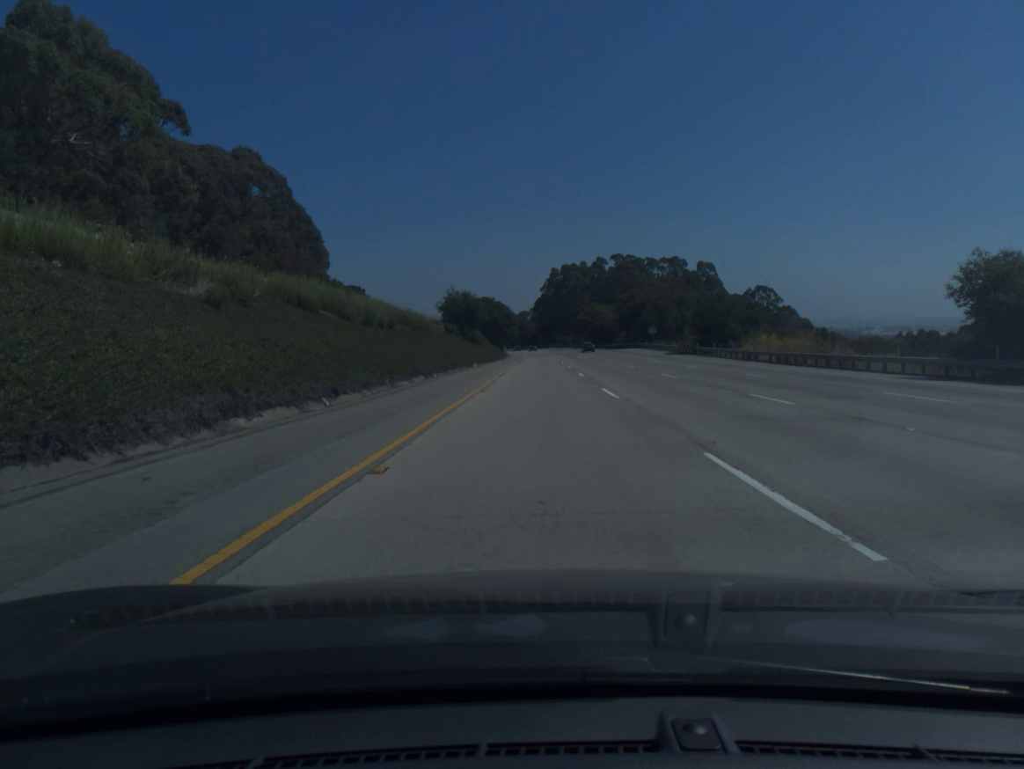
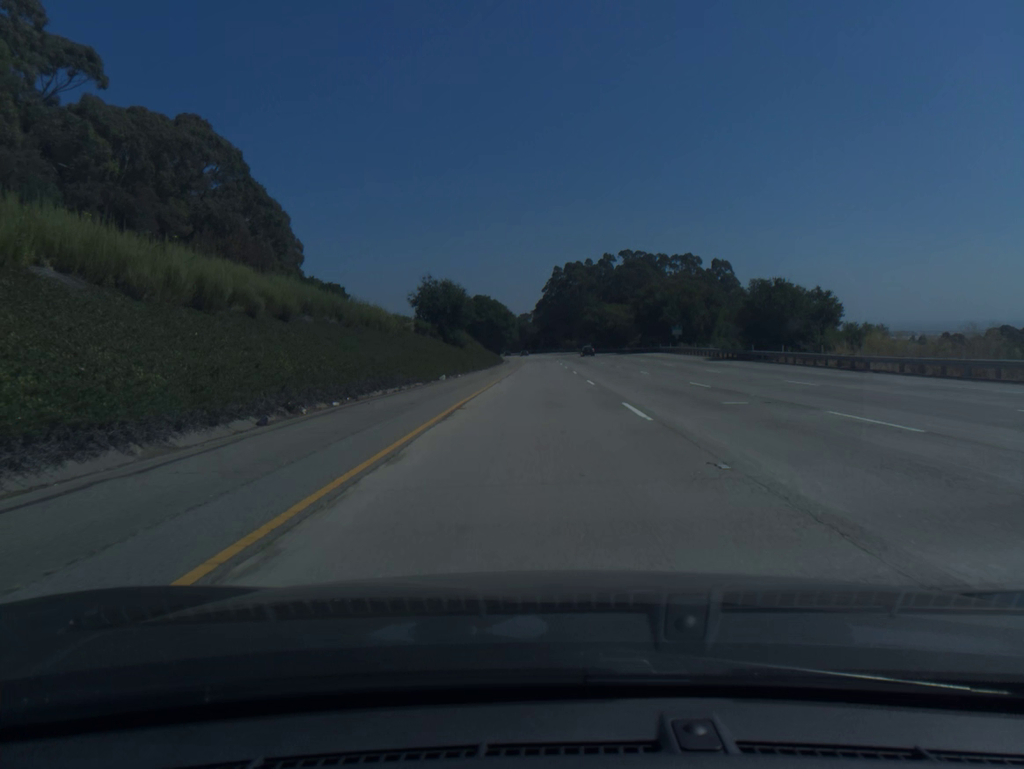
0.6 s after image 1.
(0.0, +20.5) m; 0°
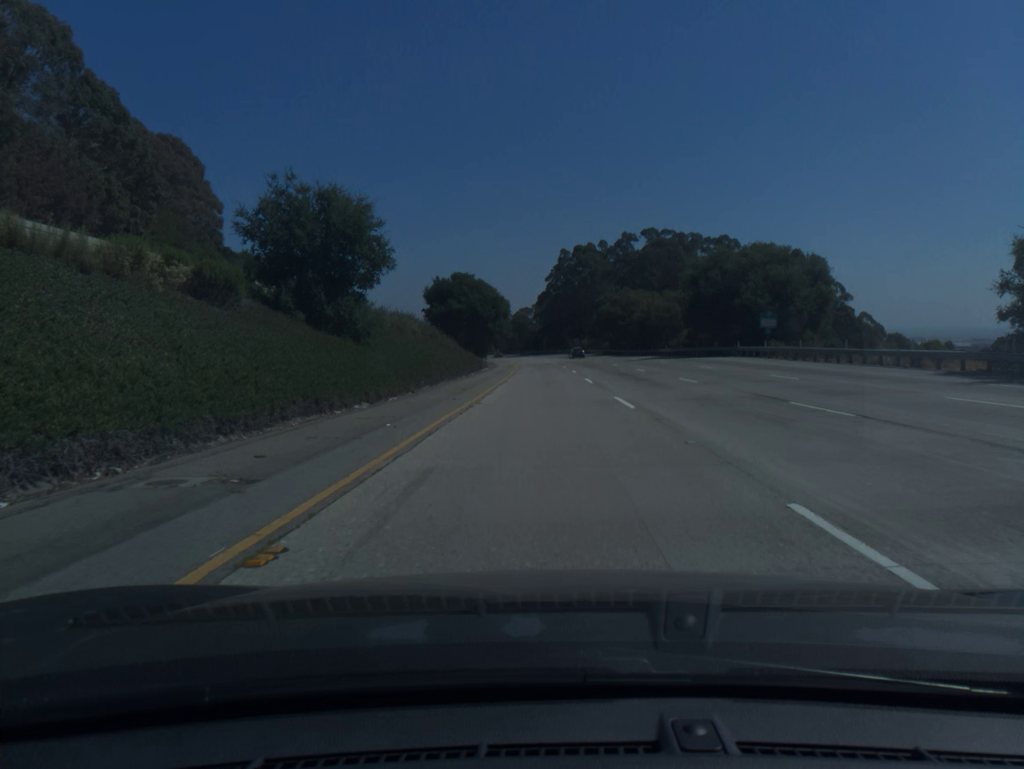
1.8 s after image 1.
(-0.1, +41.0) m; 0°
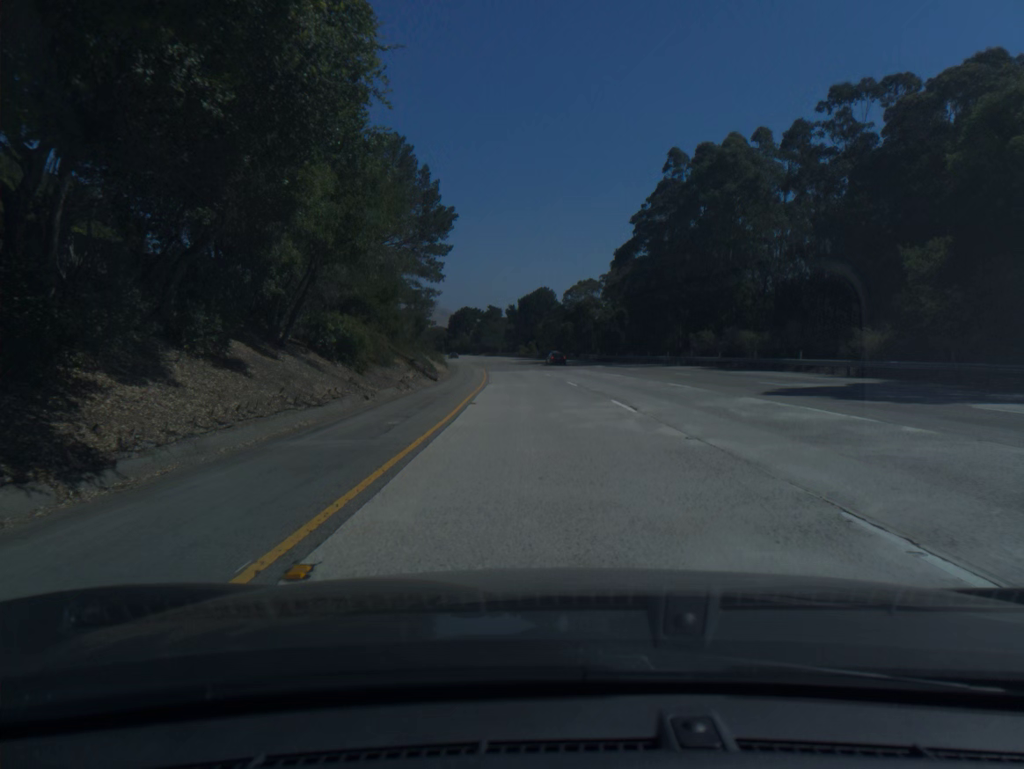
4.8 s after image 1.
(-2.2, +102.4) m; -4°
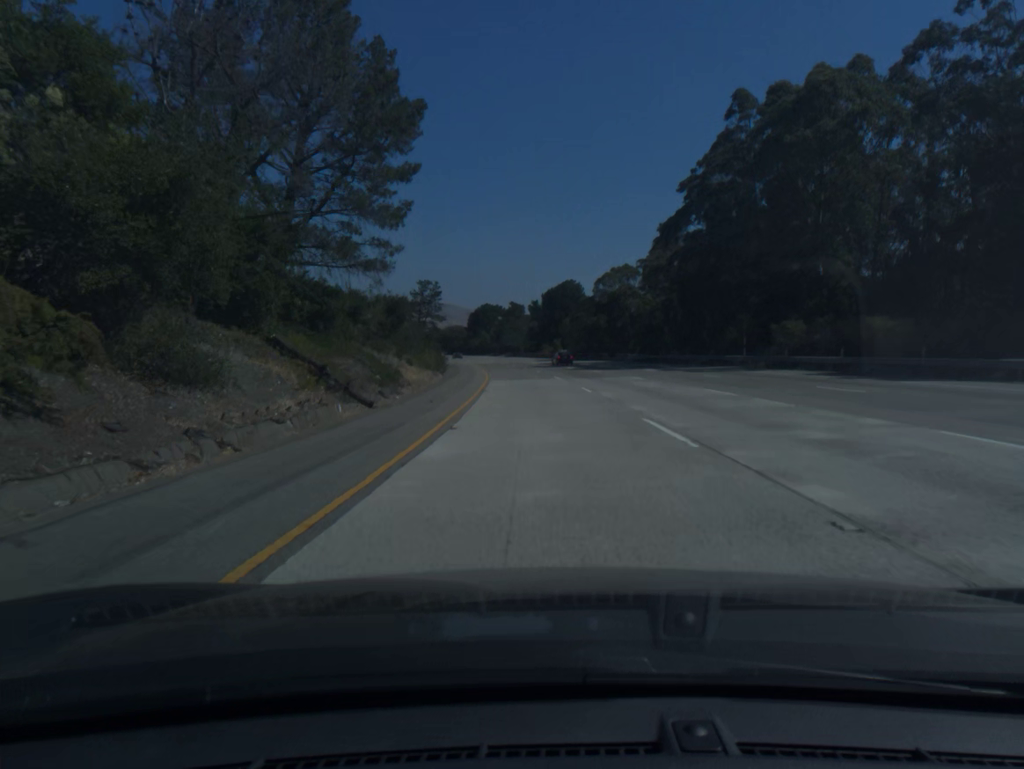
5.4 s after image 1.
(-0.3, +20.5) m; -2°
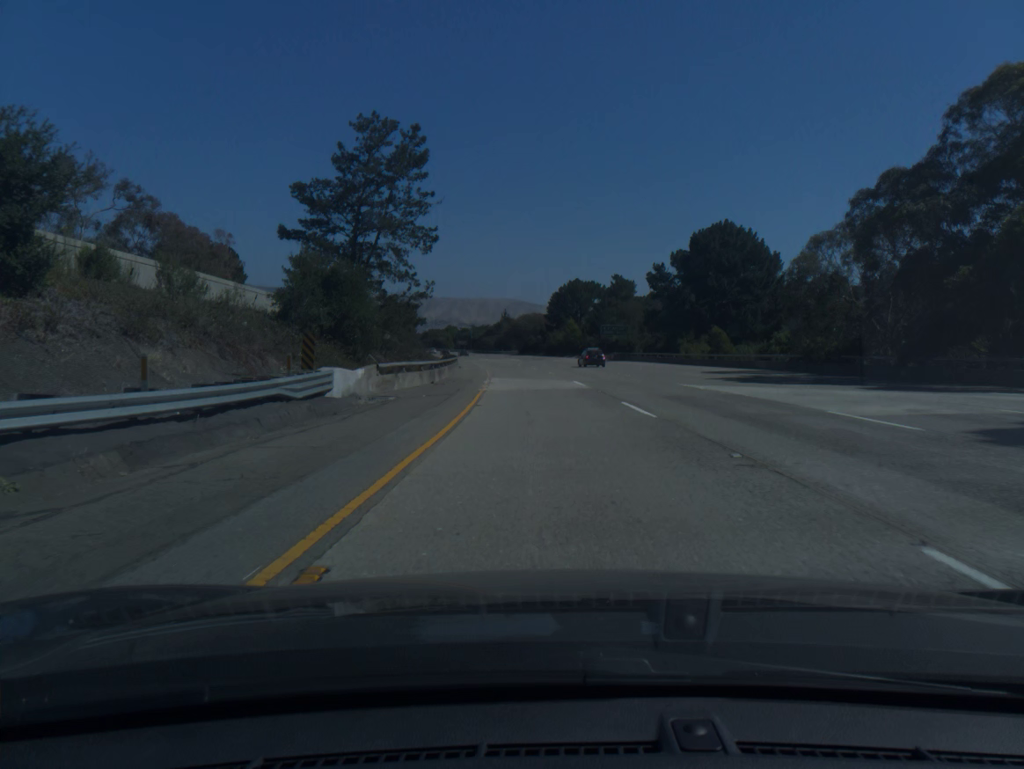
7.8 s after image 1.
(-5.2, +81.7) m; -7°
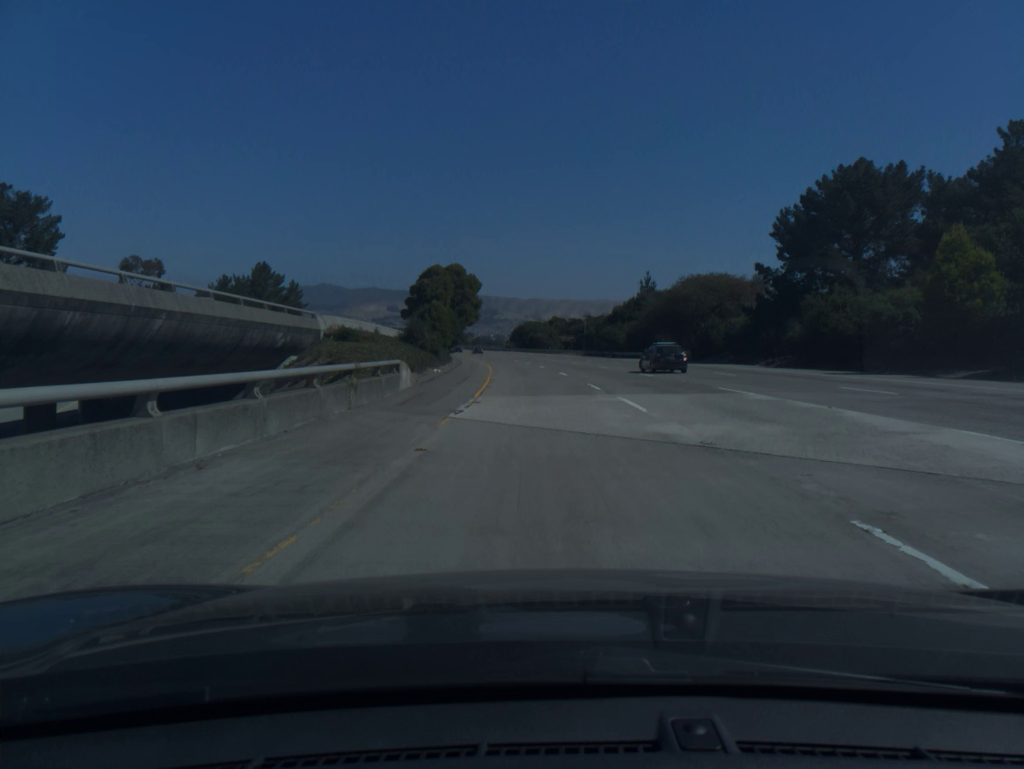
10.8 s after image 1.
(-7.7, +102.1) m; -9°
